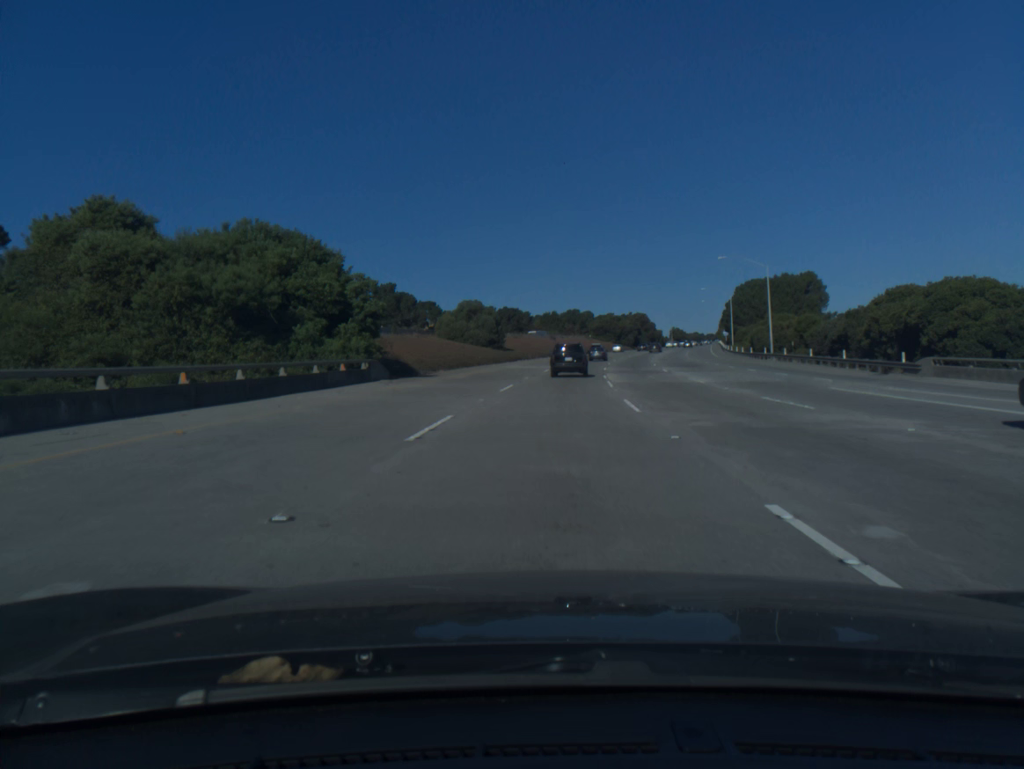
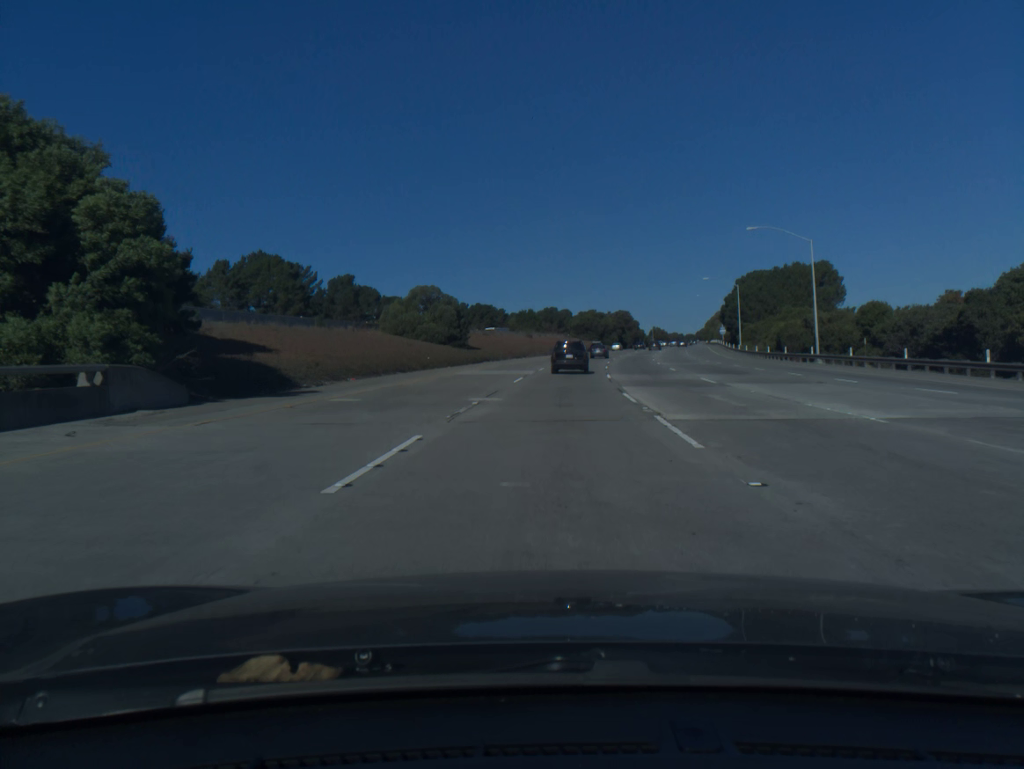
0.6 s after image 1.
(+0.3, +18.3) m; +2°
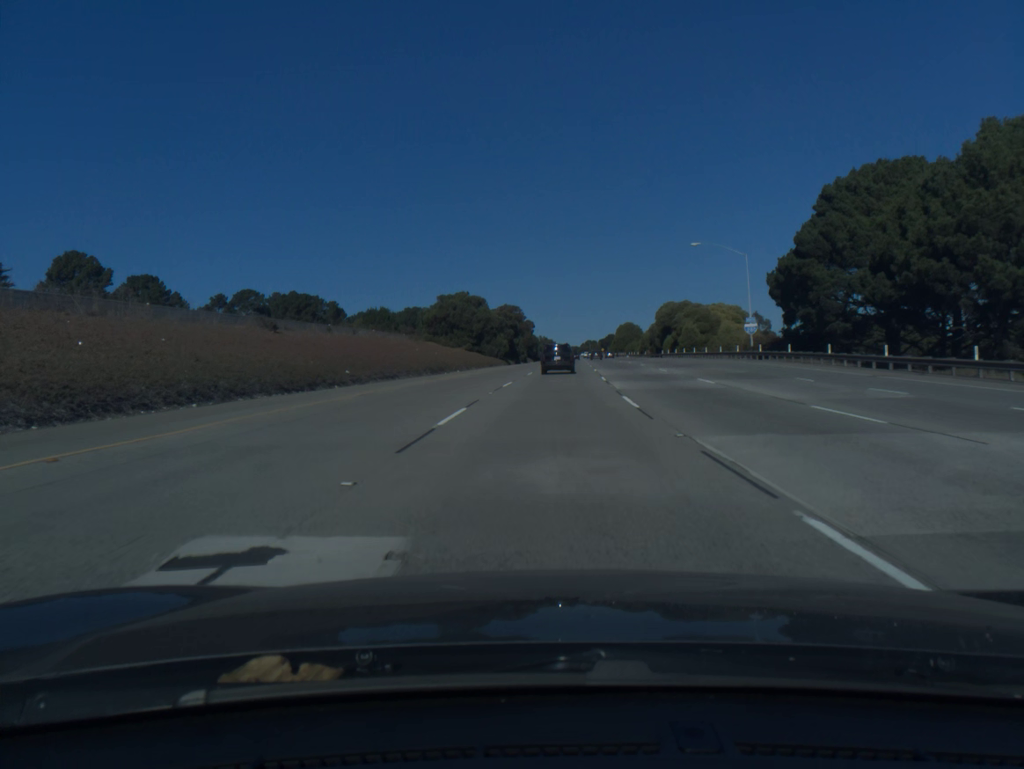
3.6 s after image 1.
(+6.8, +89.0) m; +9°
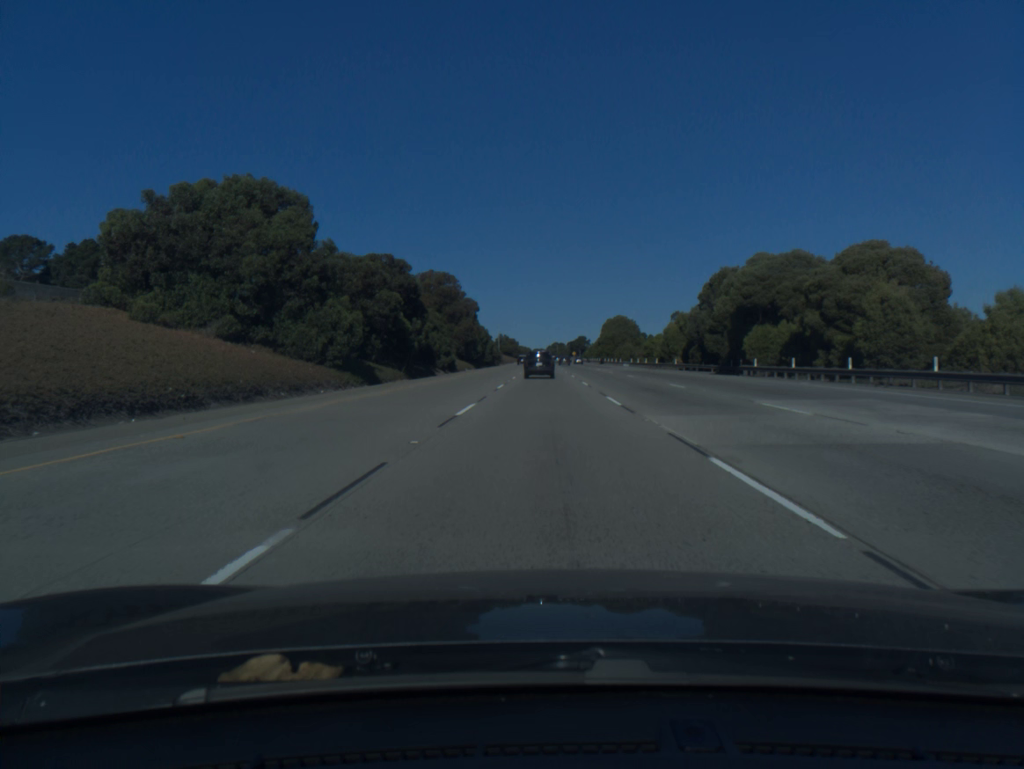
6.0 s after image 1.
(+2.4, +69.6) m; +3°
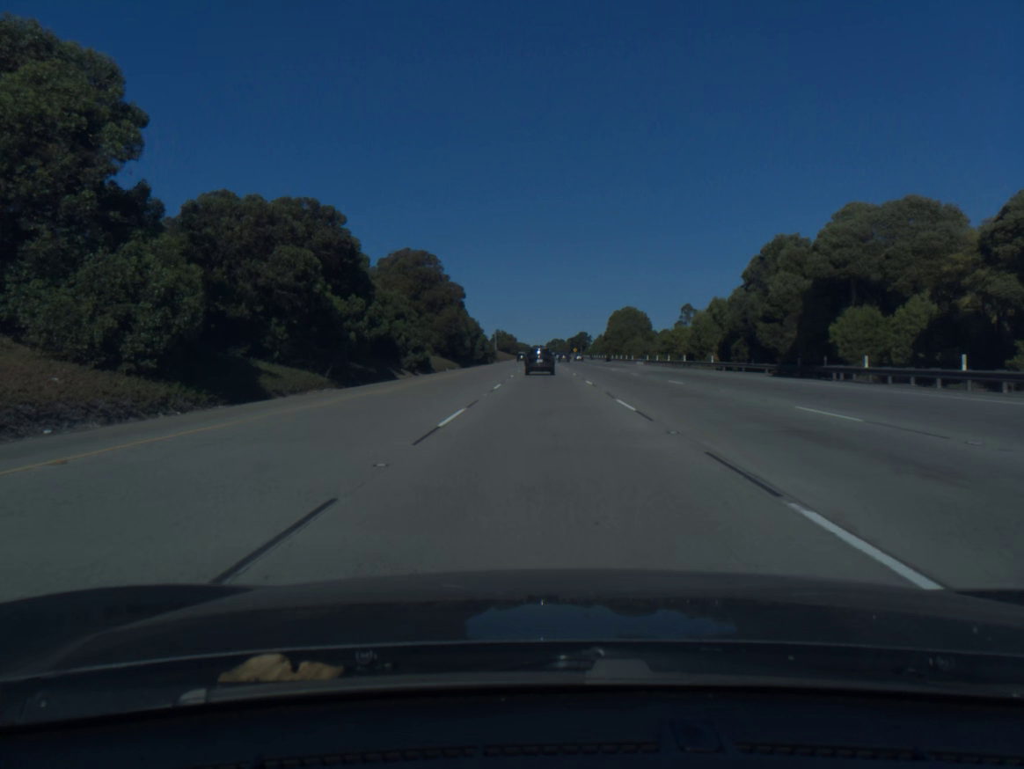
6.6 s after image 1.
(0.0, +17.4) m; 0°
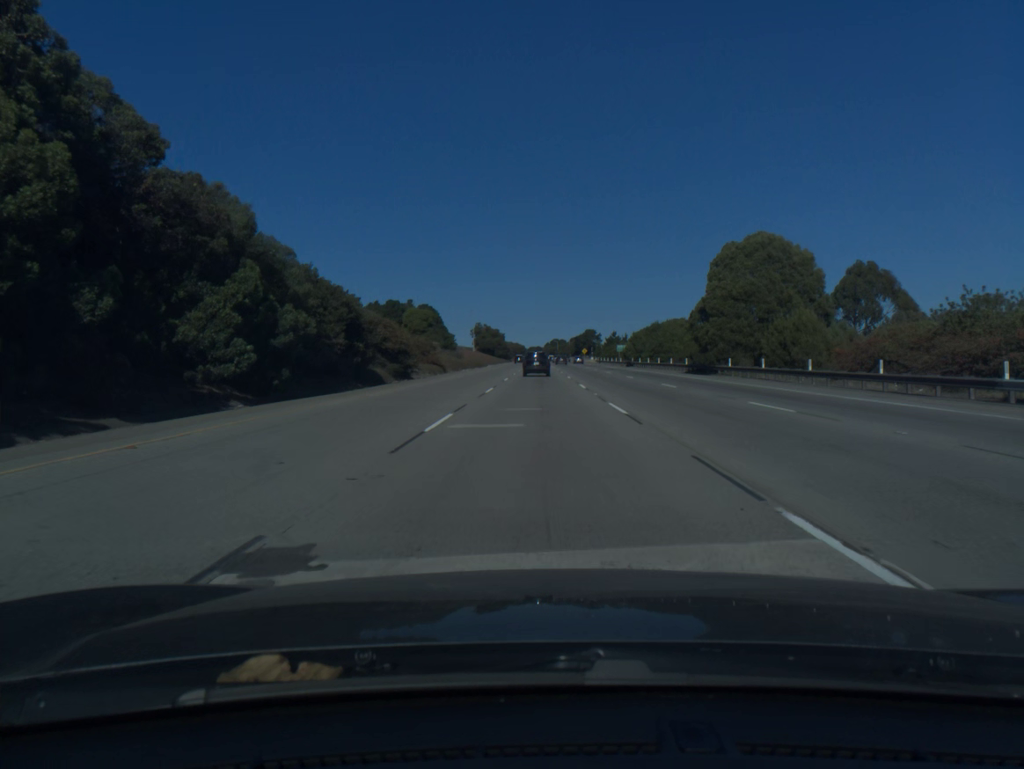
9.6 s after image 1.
(+0.2, +87.8) m; 0°
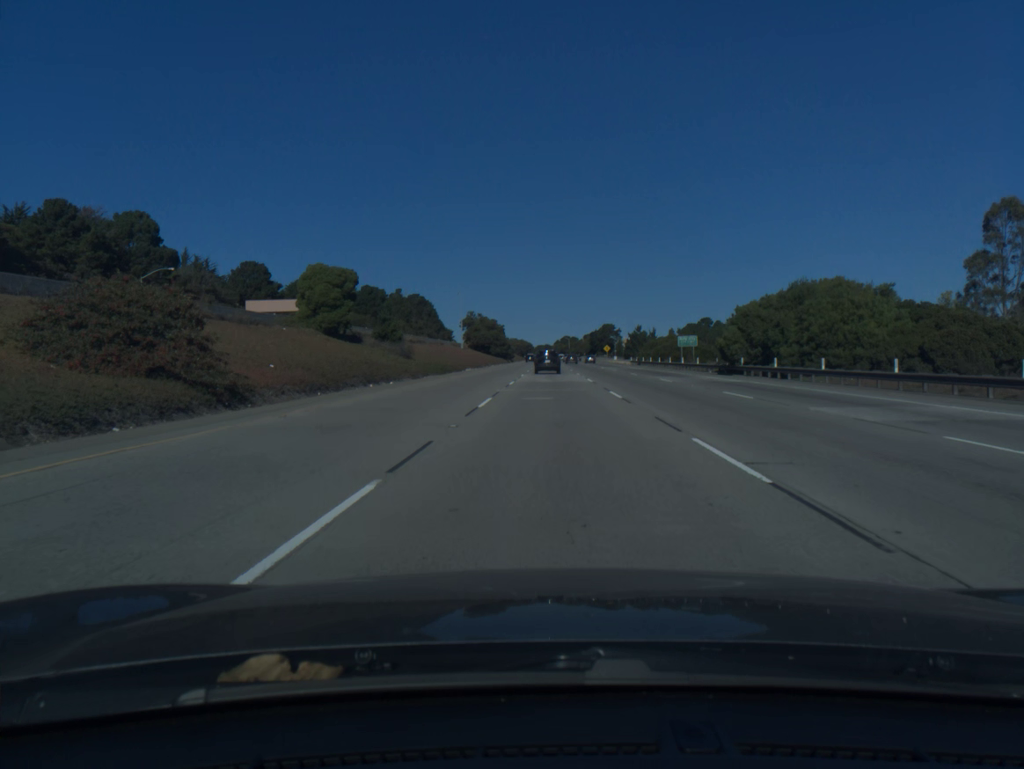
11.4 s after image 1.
(-0.4, +53.2) m; -1°
